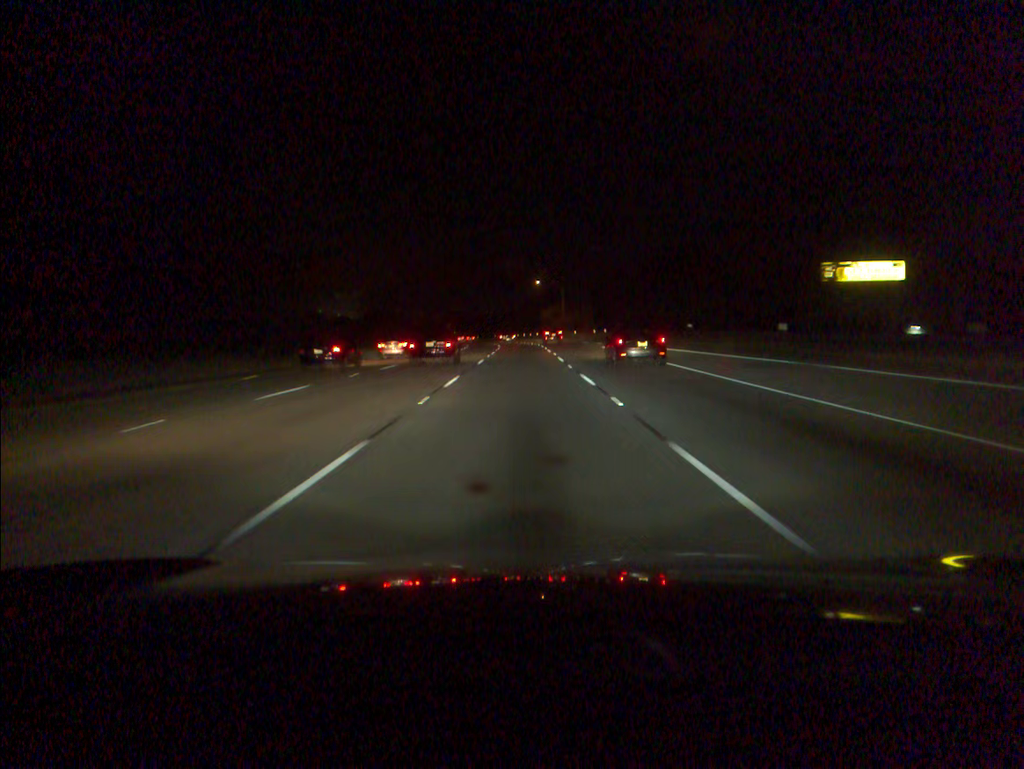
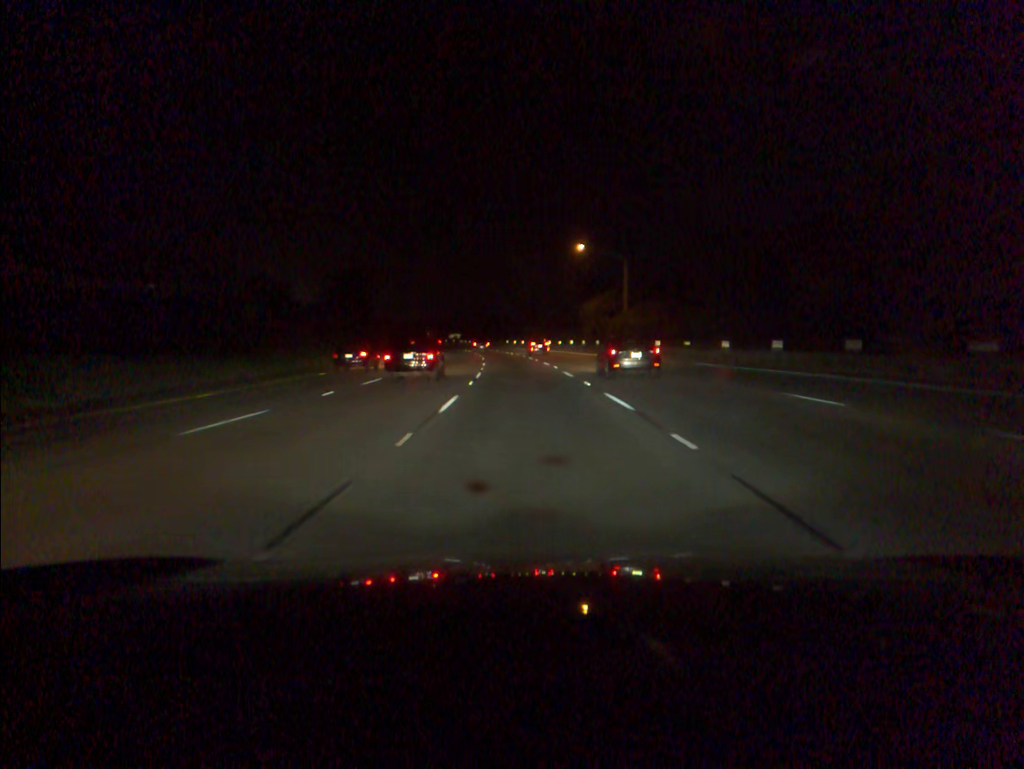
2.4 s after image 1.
(-0.5, +63.3) m; -2°
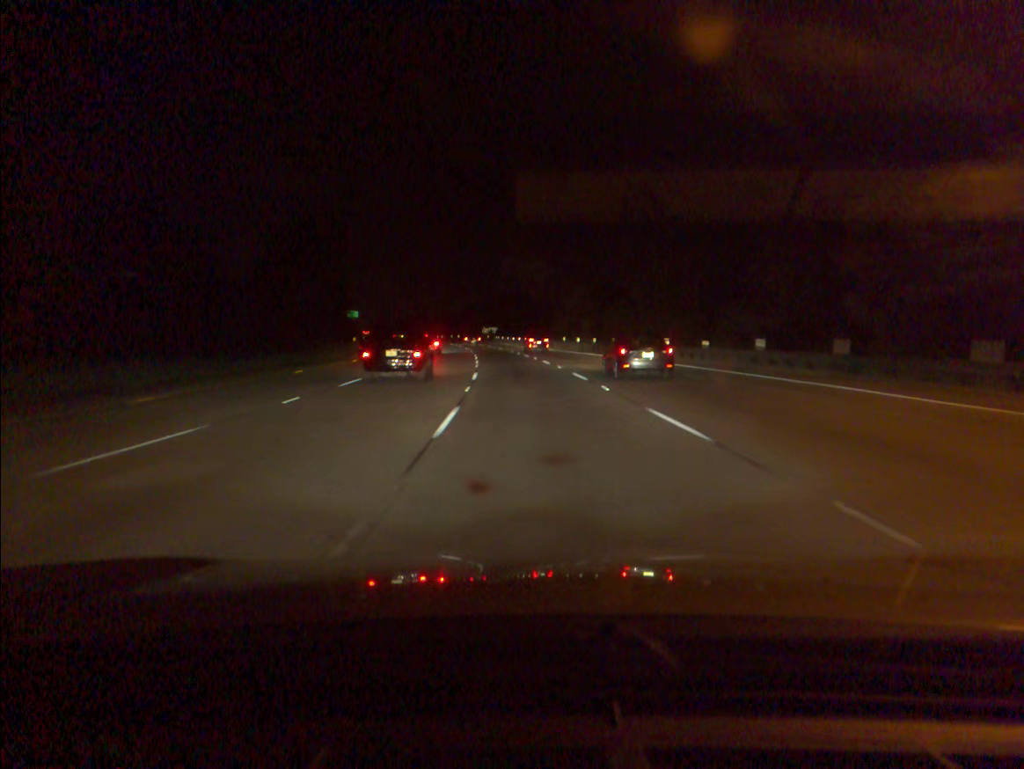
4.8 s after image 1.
(-2.1, +62.7) m; -4°
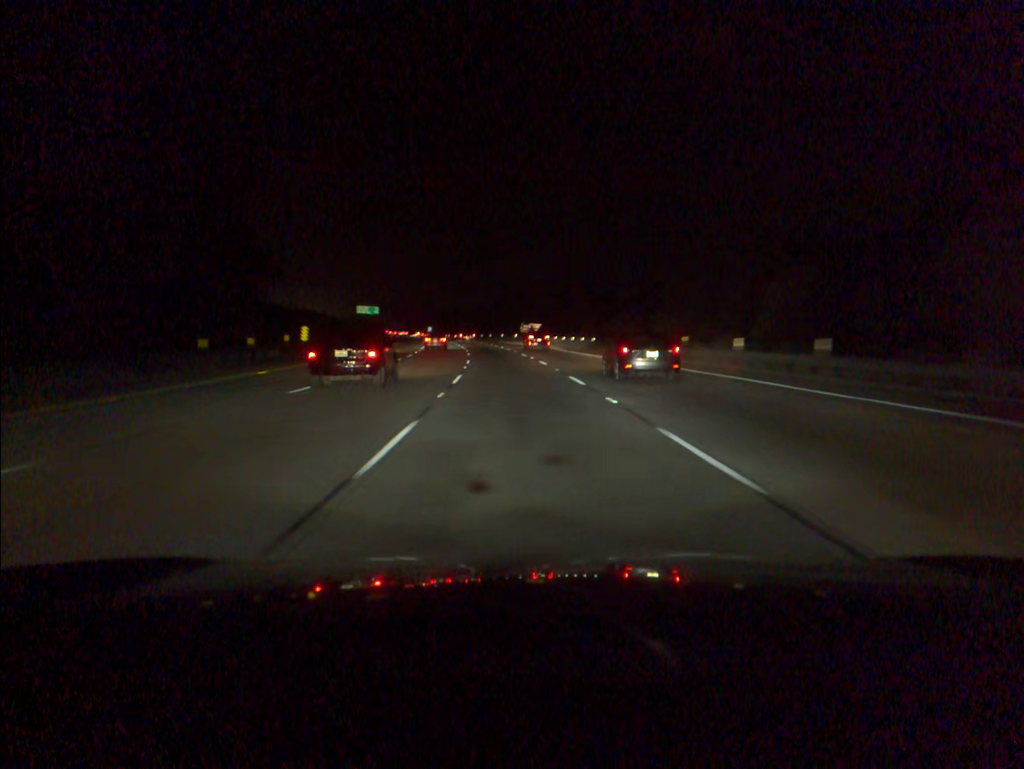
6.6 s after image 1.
(-1.2, +47.3) m; -3°
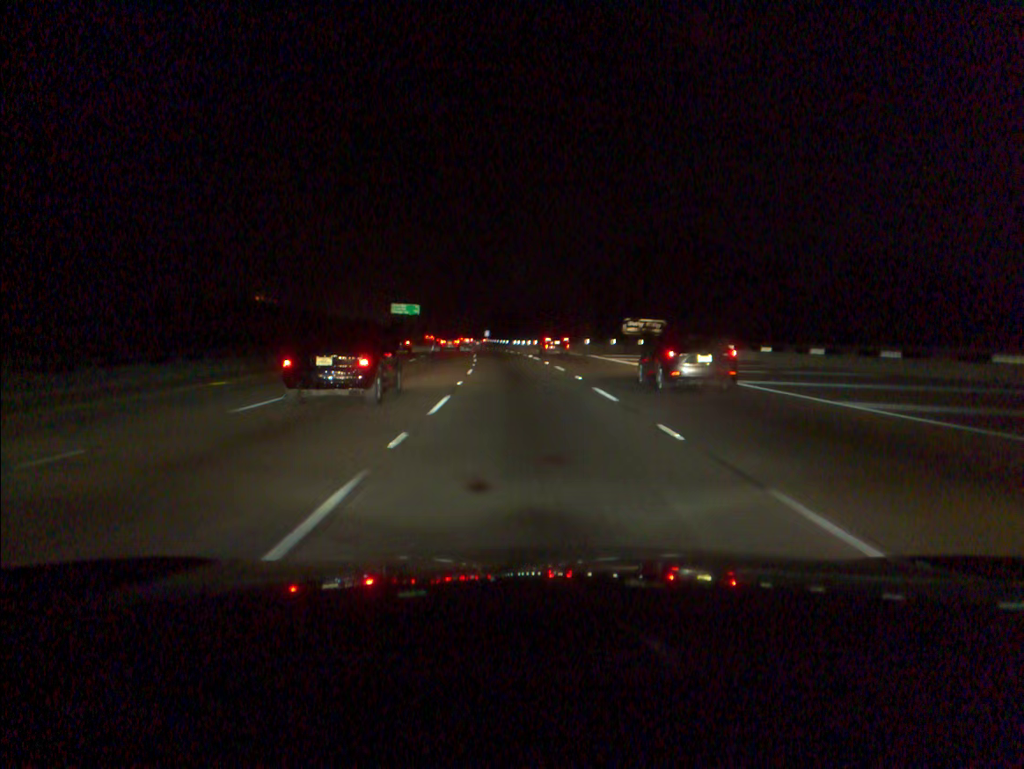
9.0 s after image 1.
(-3.0, +63.0) m; -5°
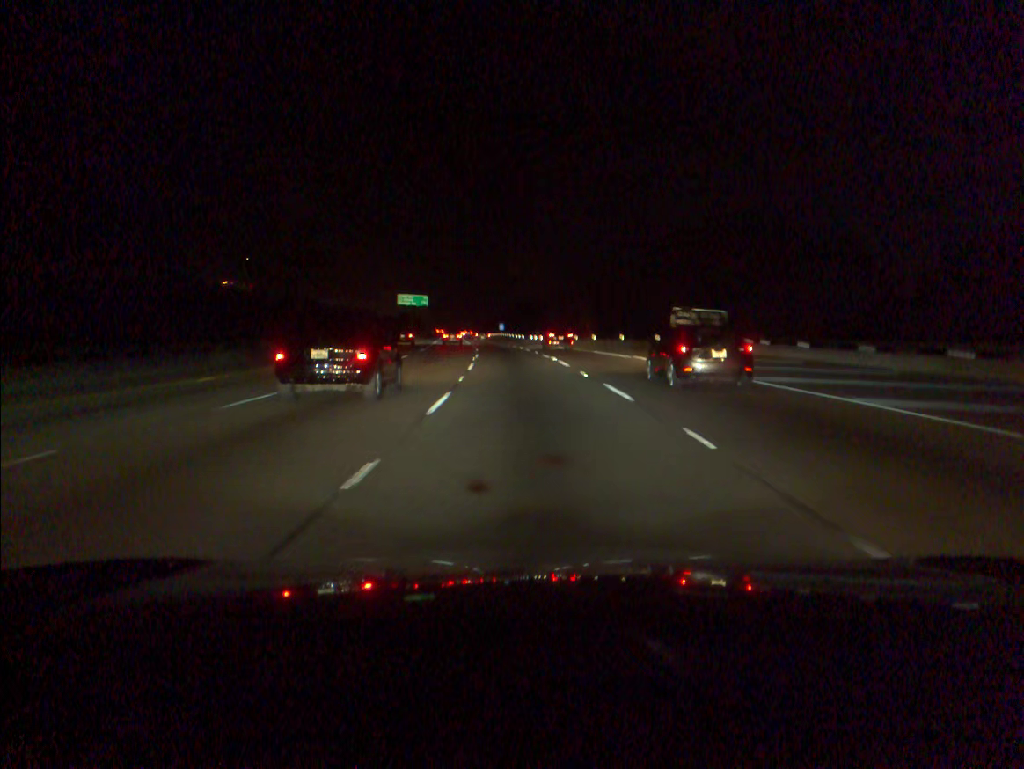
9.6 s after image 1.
(-0.1, +15.6) m; -1°
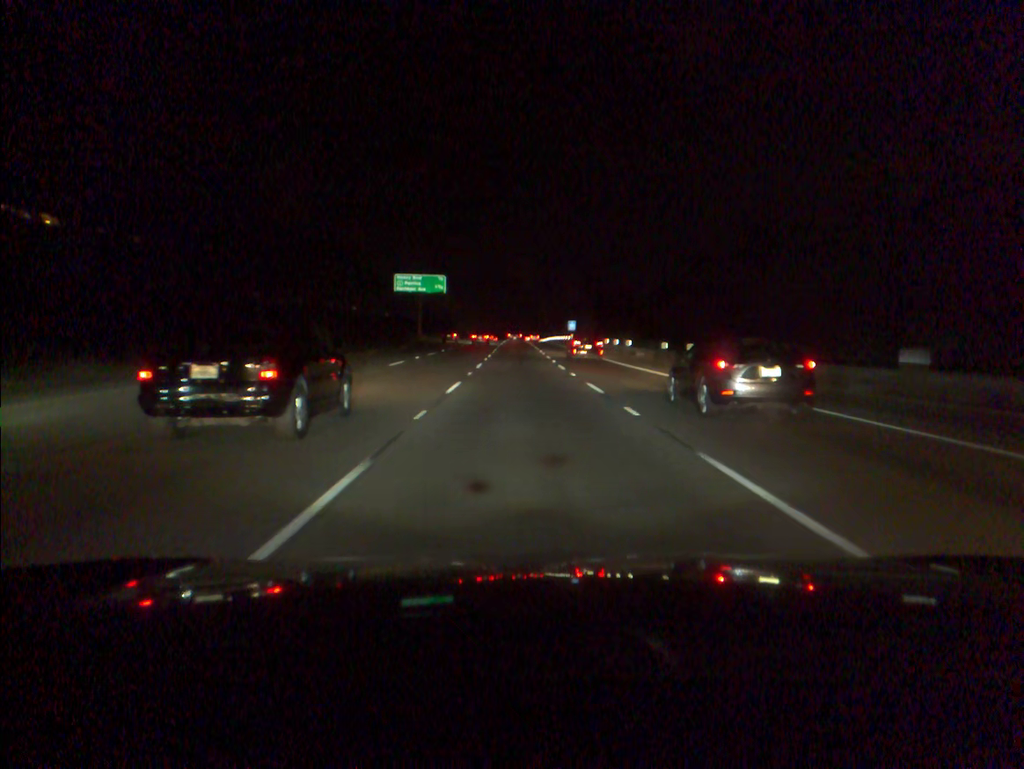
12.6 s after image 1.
(-3.6, +77.8) m; -4°
